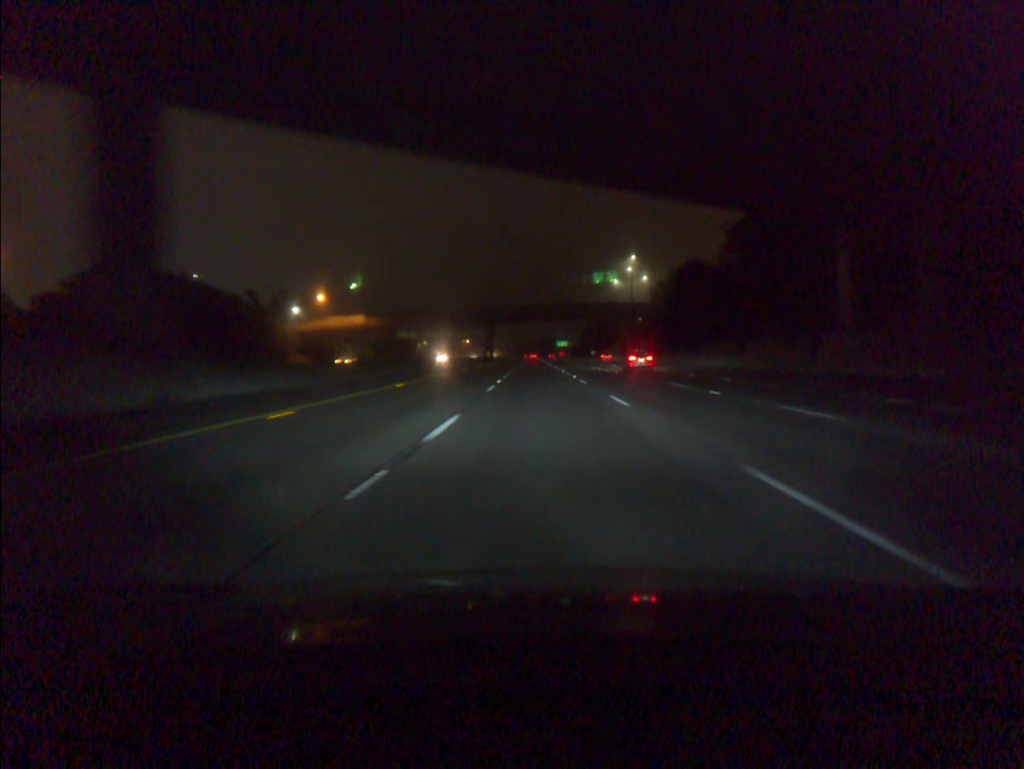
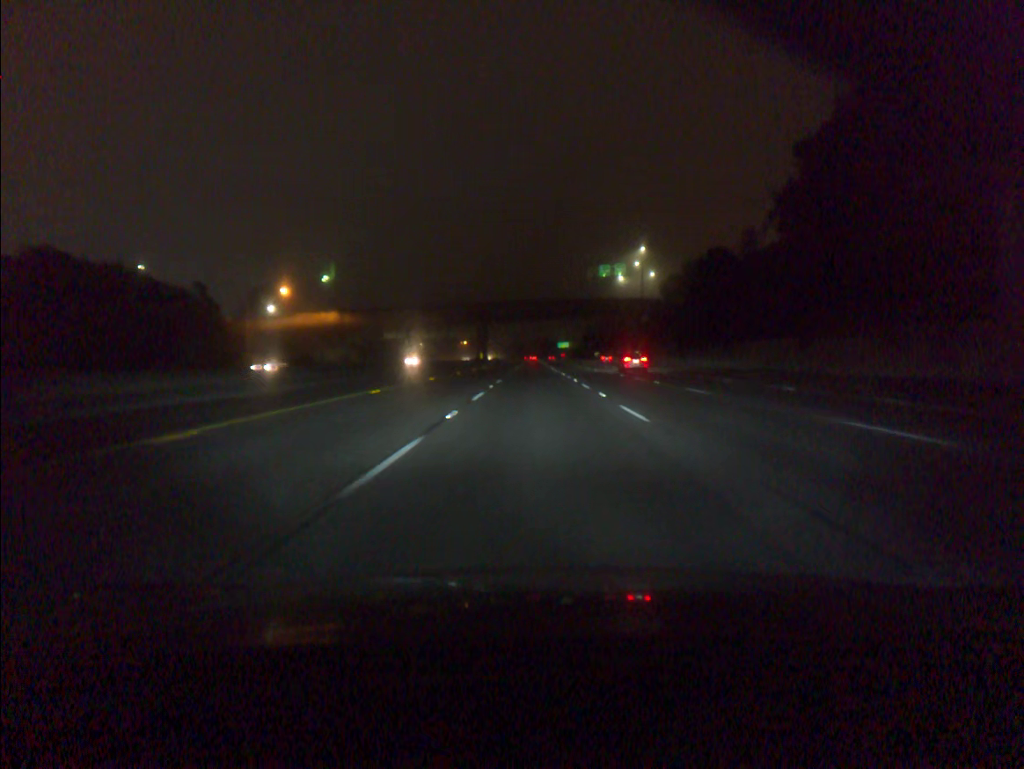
(0.0, +18.7) m; 0°
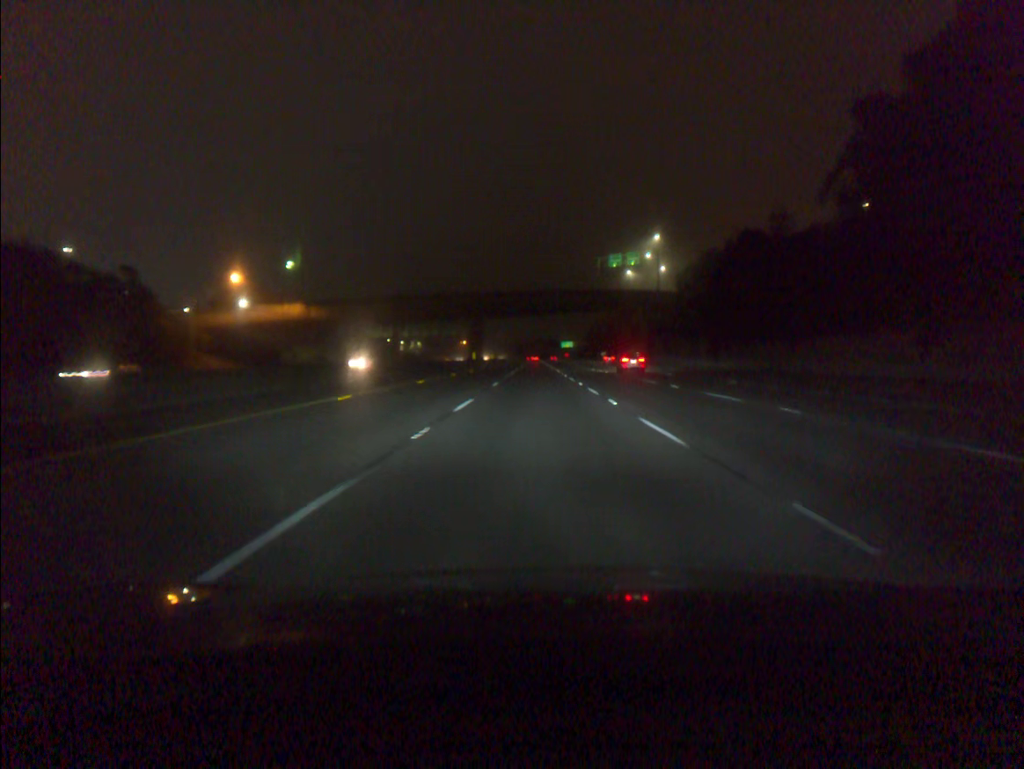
(0.0, +18.7) m; 0°
